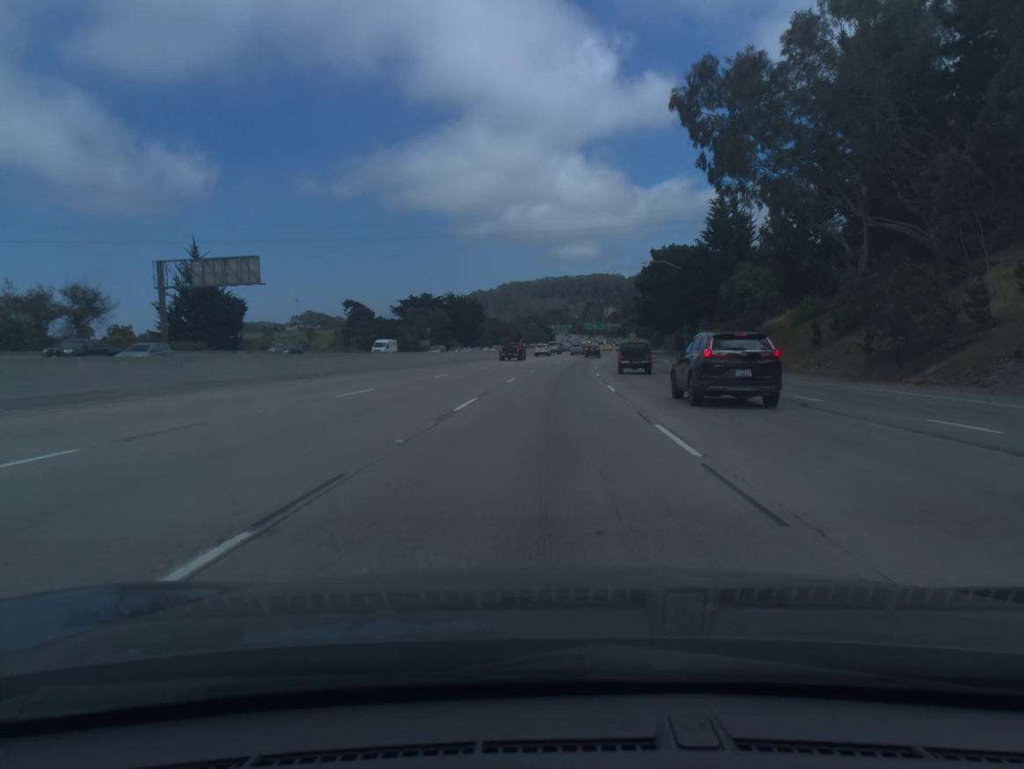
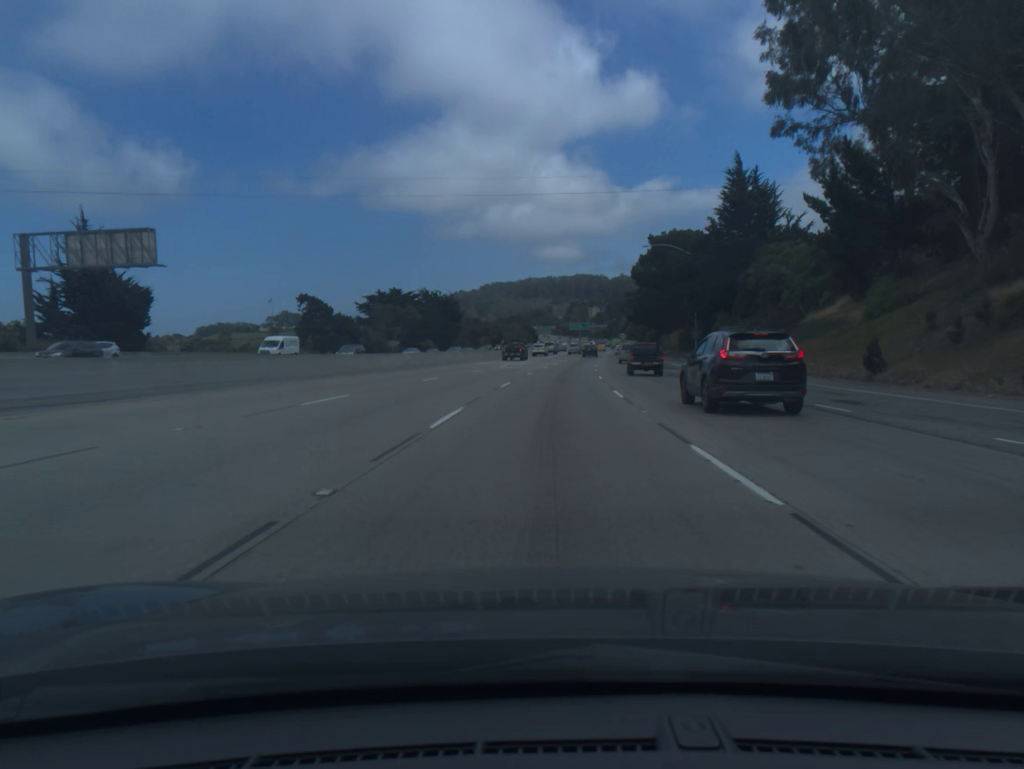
(+0.2, +17.3) m; +1°
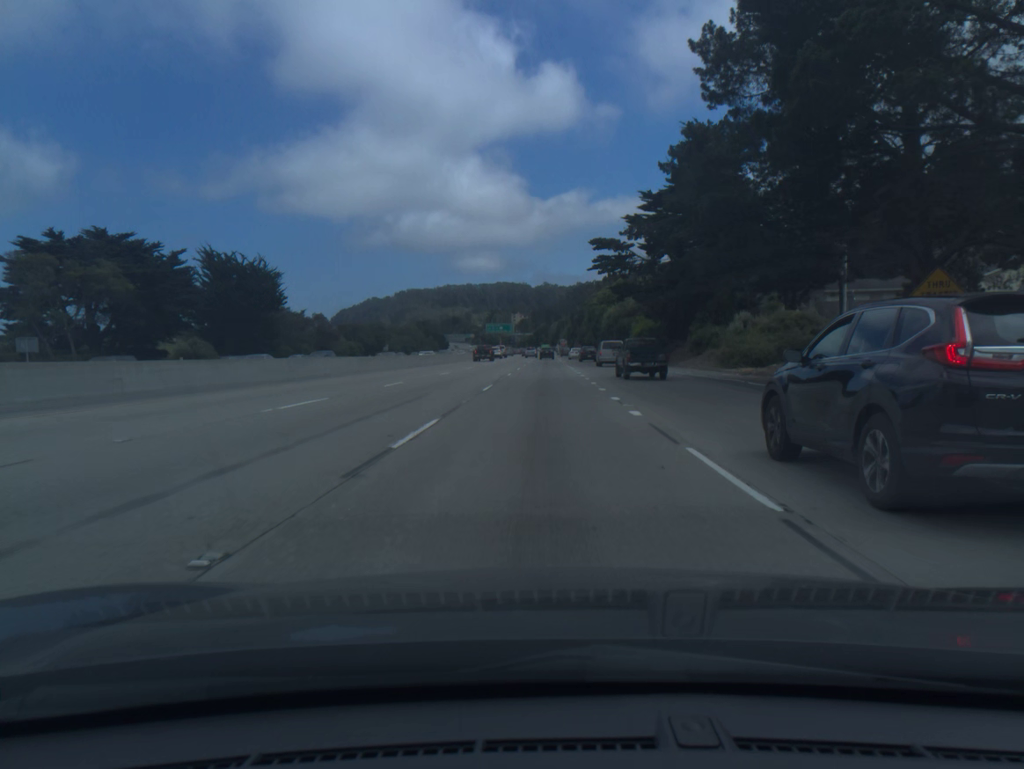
(+5.0, +87.7) m; +6°
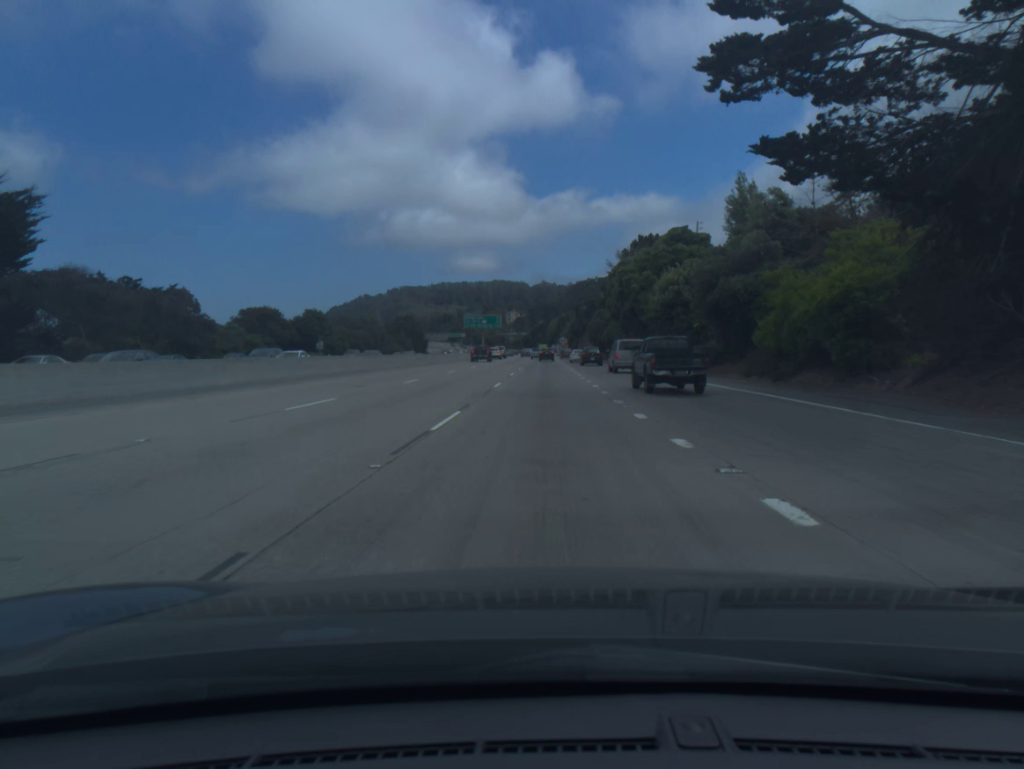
(+0.3, +53.9) m; 0°
